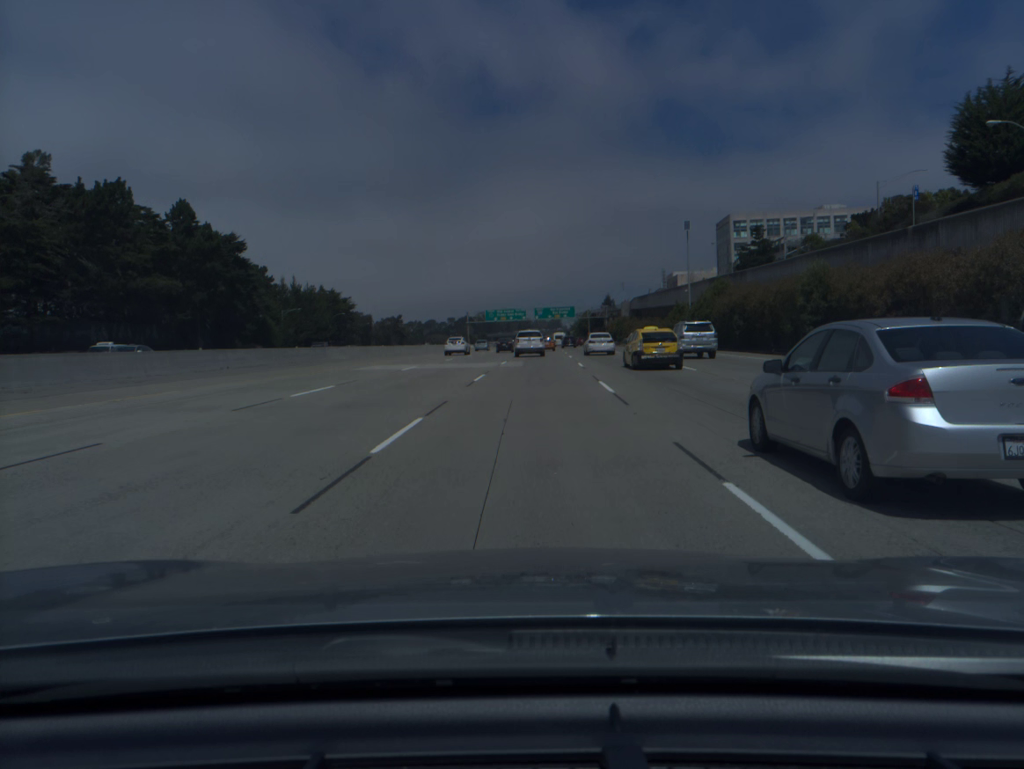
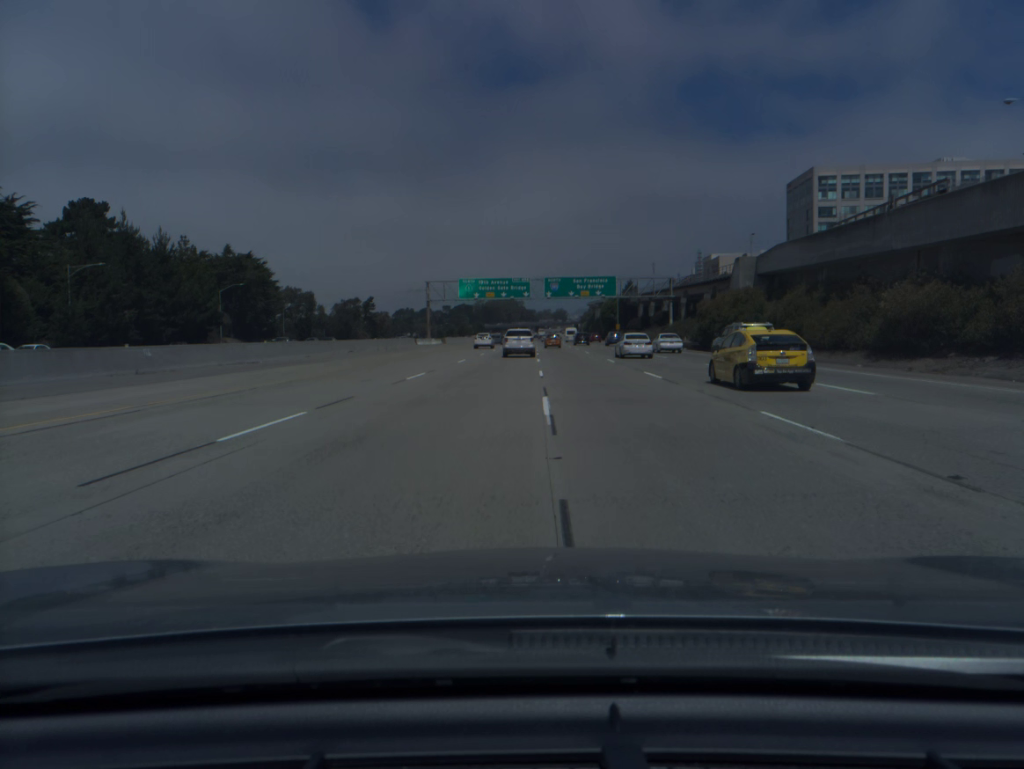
(+0.3, +80.6) m; 0°
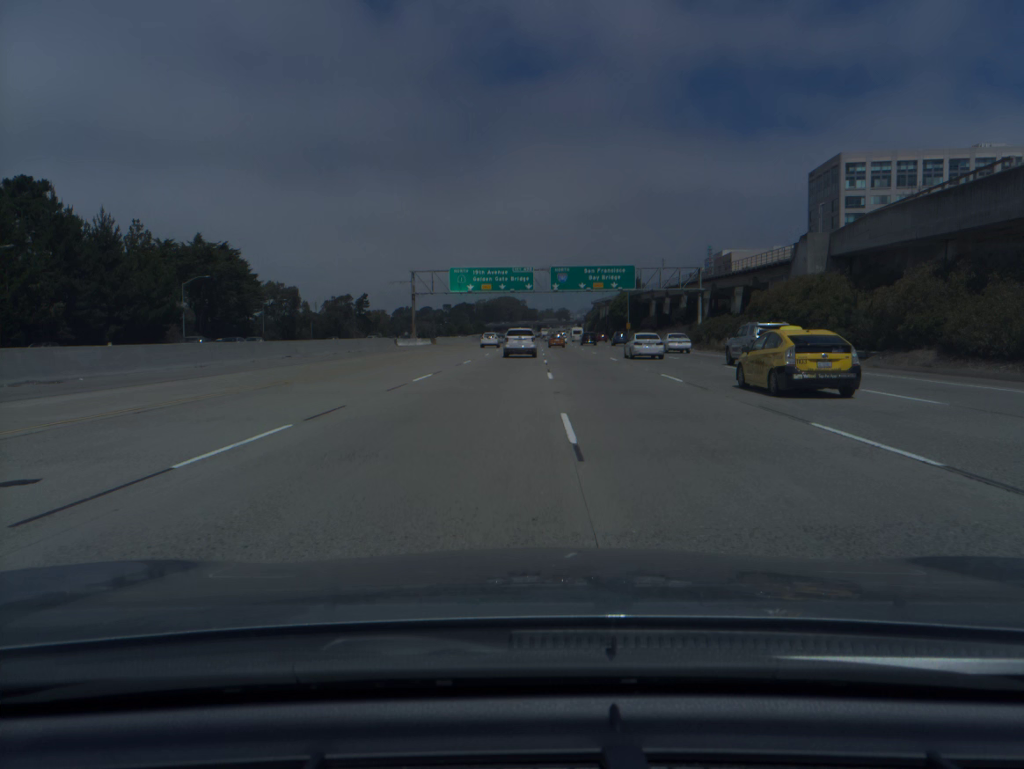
(0.0, +16.4) m; 0°
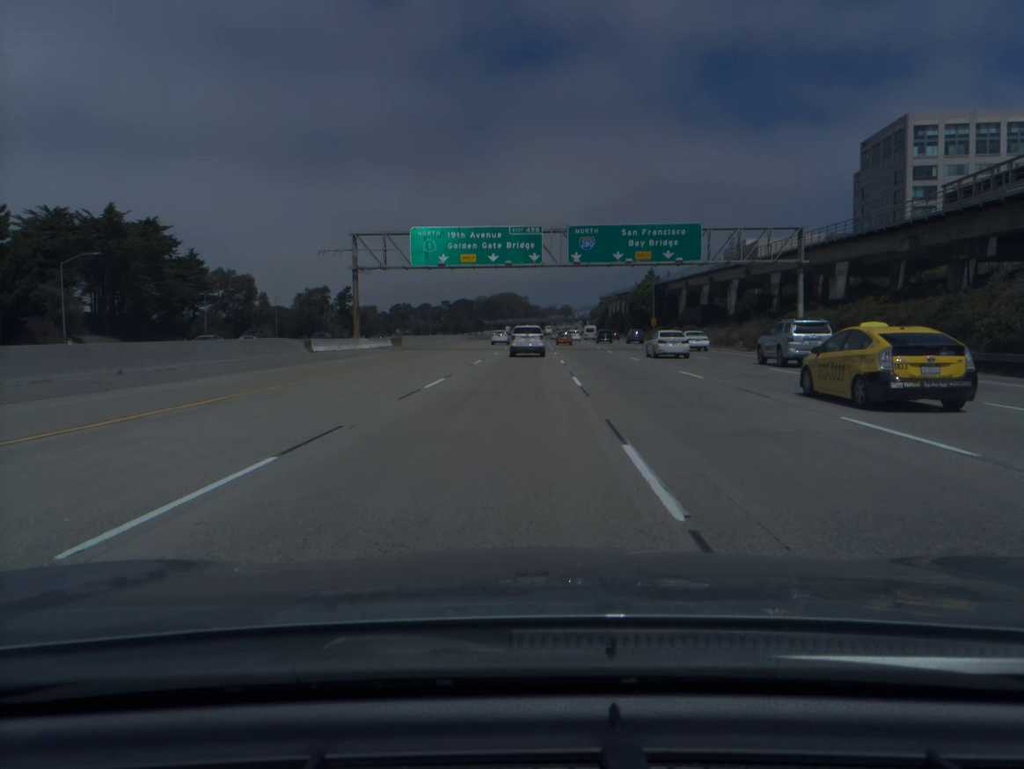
(0.0, +32.7) m; 0°
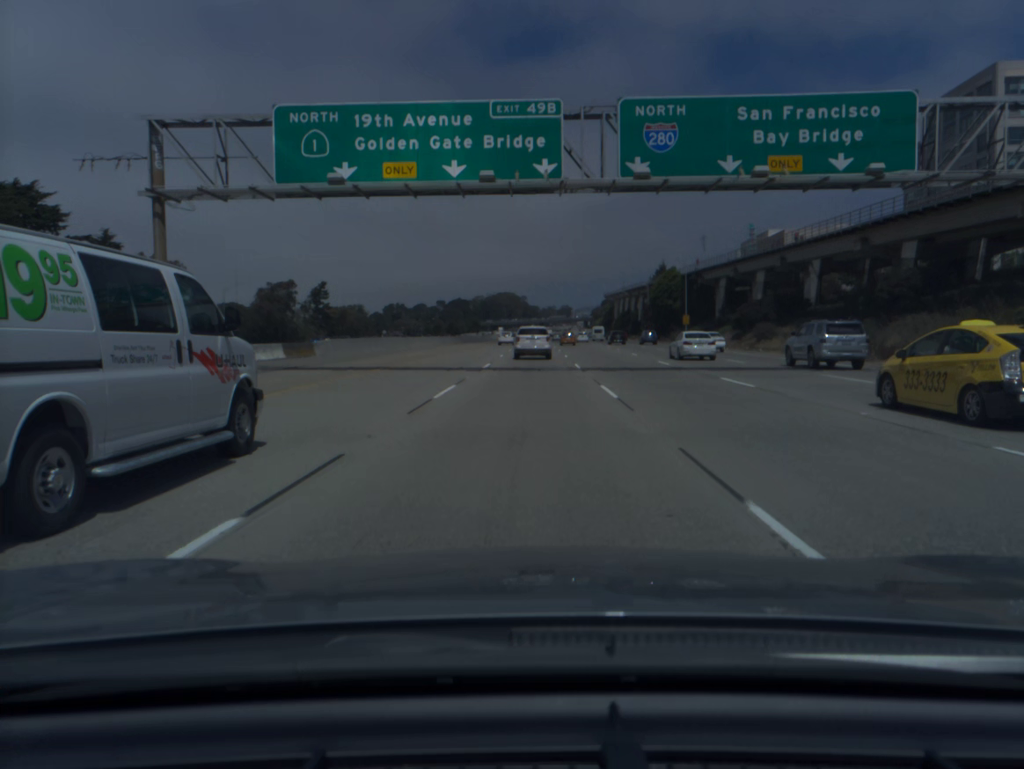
(0.0, +32.2) m; 0°
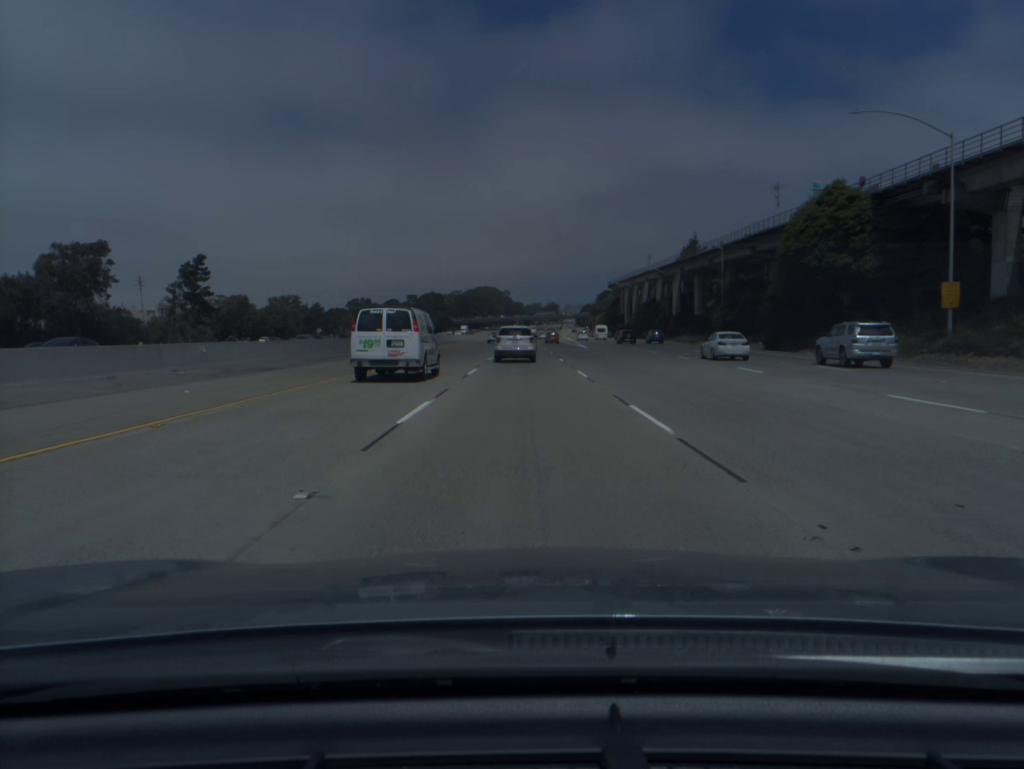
(+0.9, +77.6) m; +1°
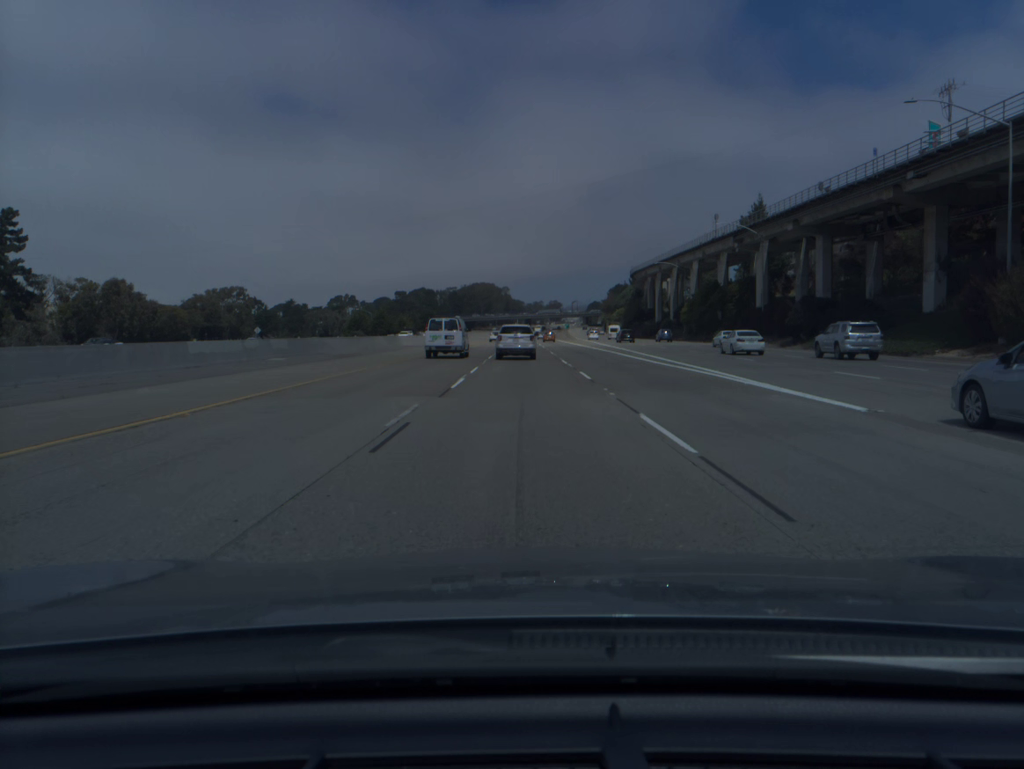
(0.0, +58.8) m; 0°
